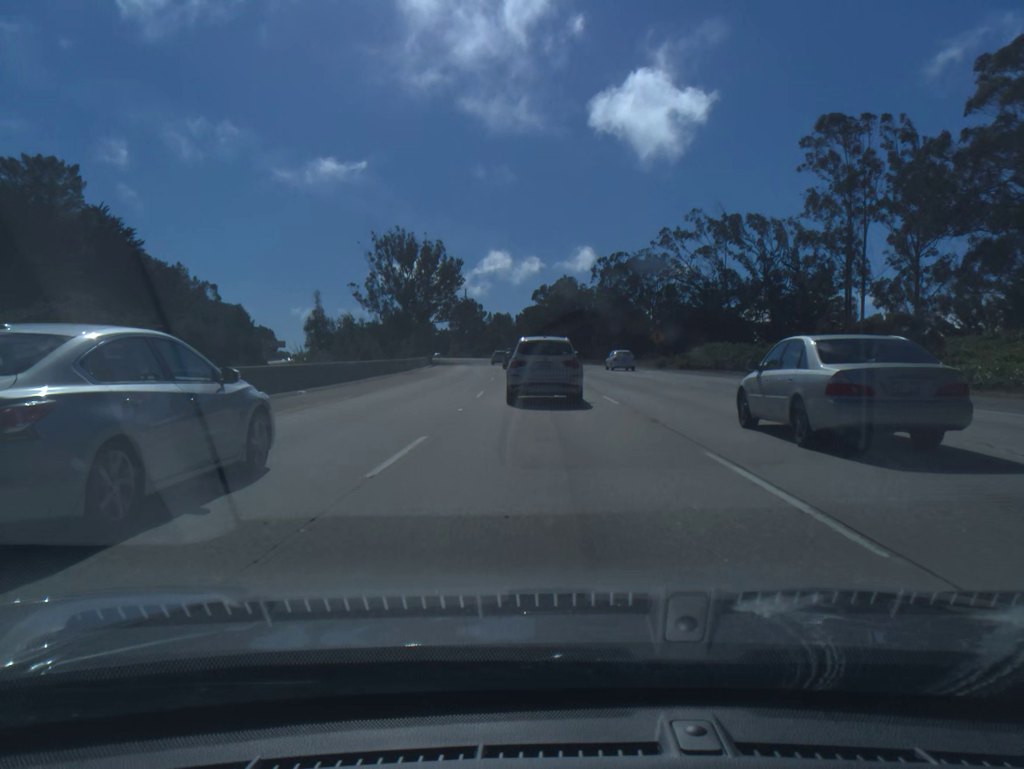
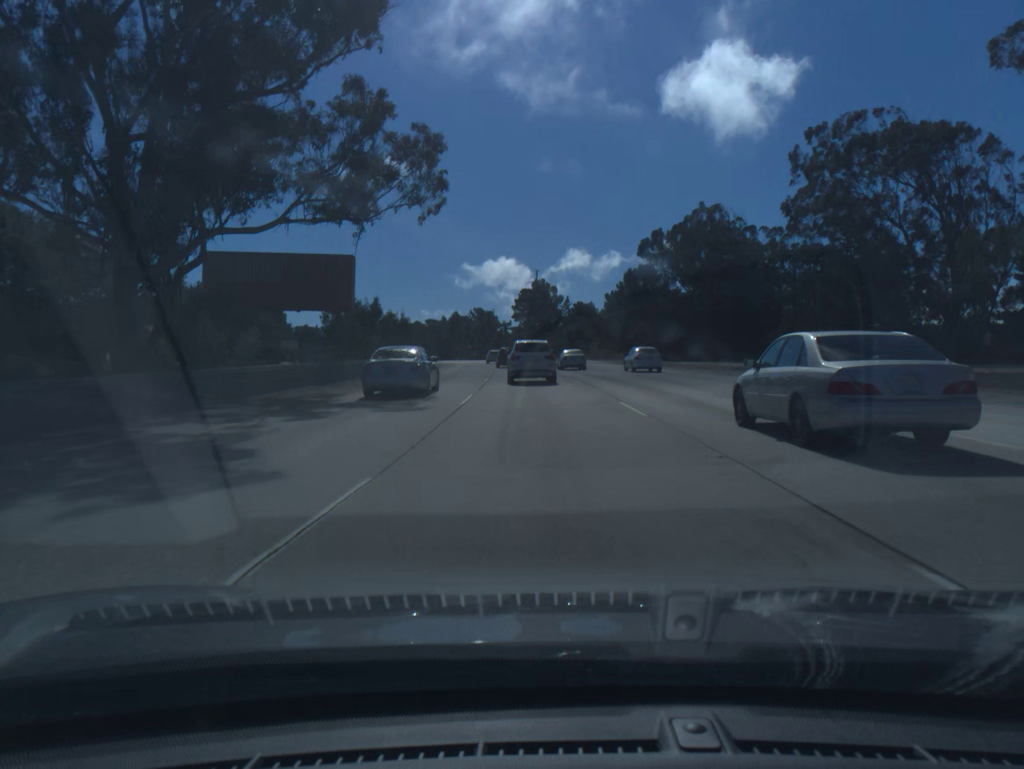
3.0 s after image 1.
(-4.6, +91.7) m; -6°
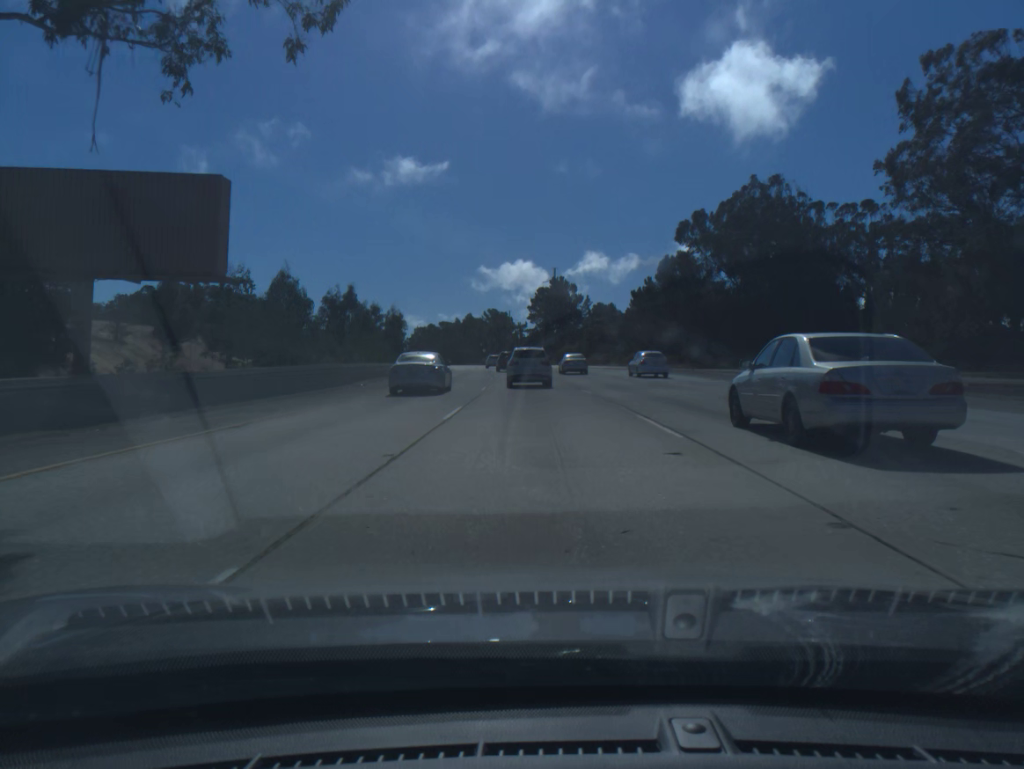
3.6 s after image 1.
(-0.2, +17.9) m; -1°
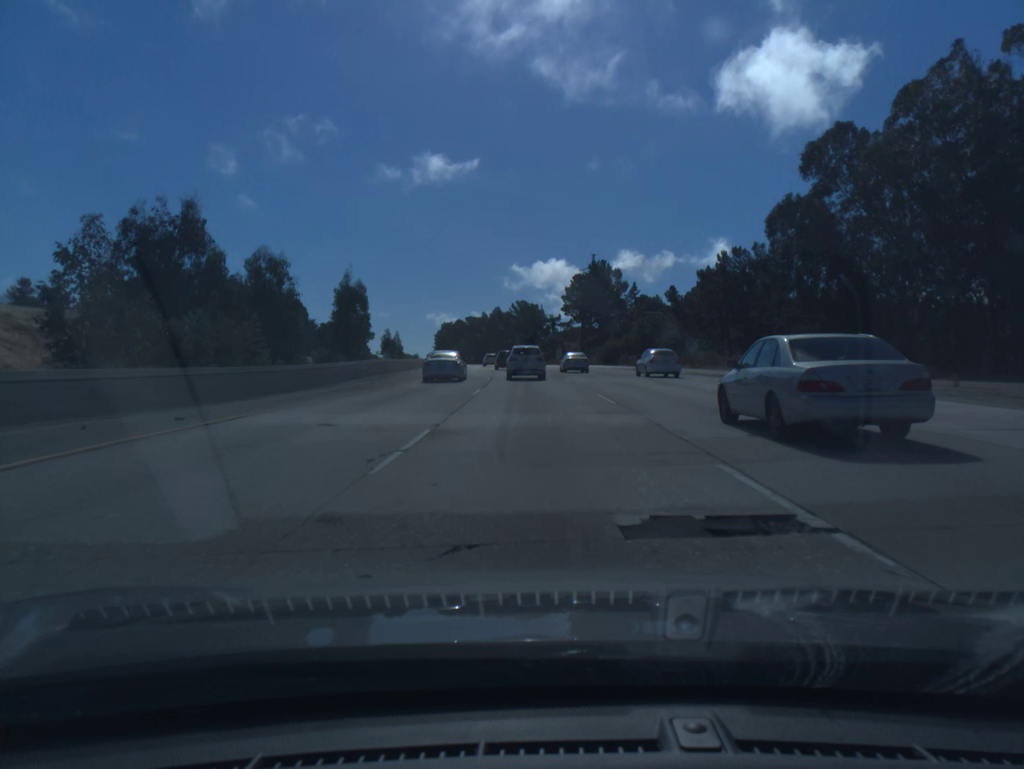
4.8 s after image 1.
(-0.8, +35.8) m; -3°
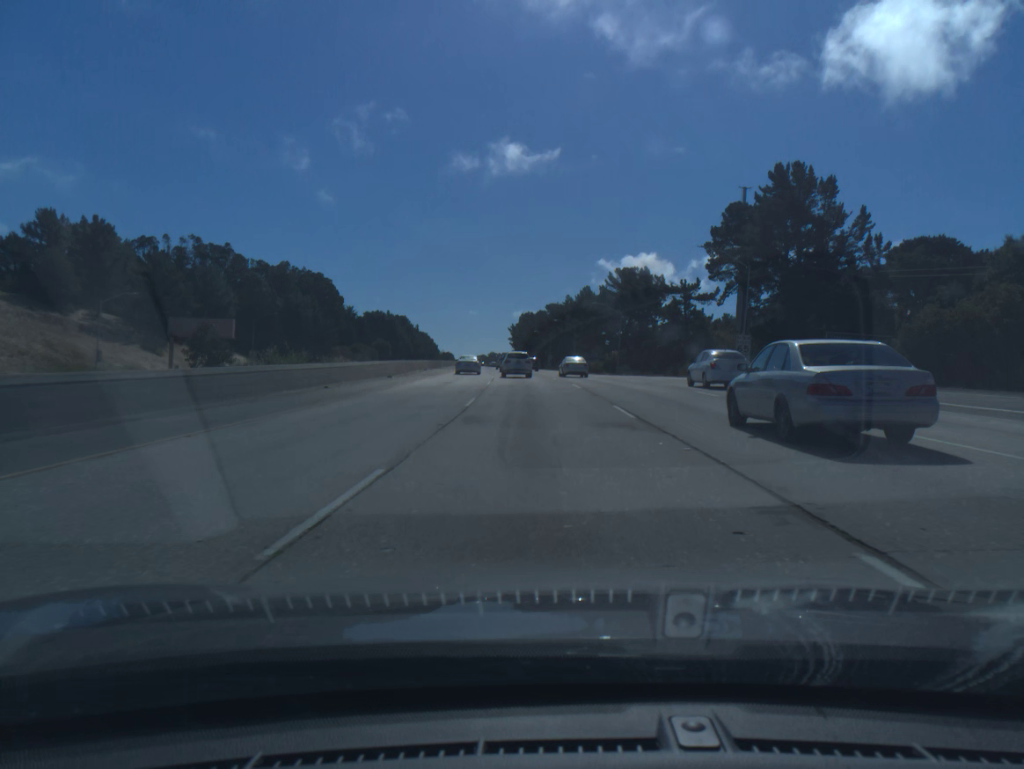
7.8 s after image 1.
(-4.9, +90.6) m; -6°
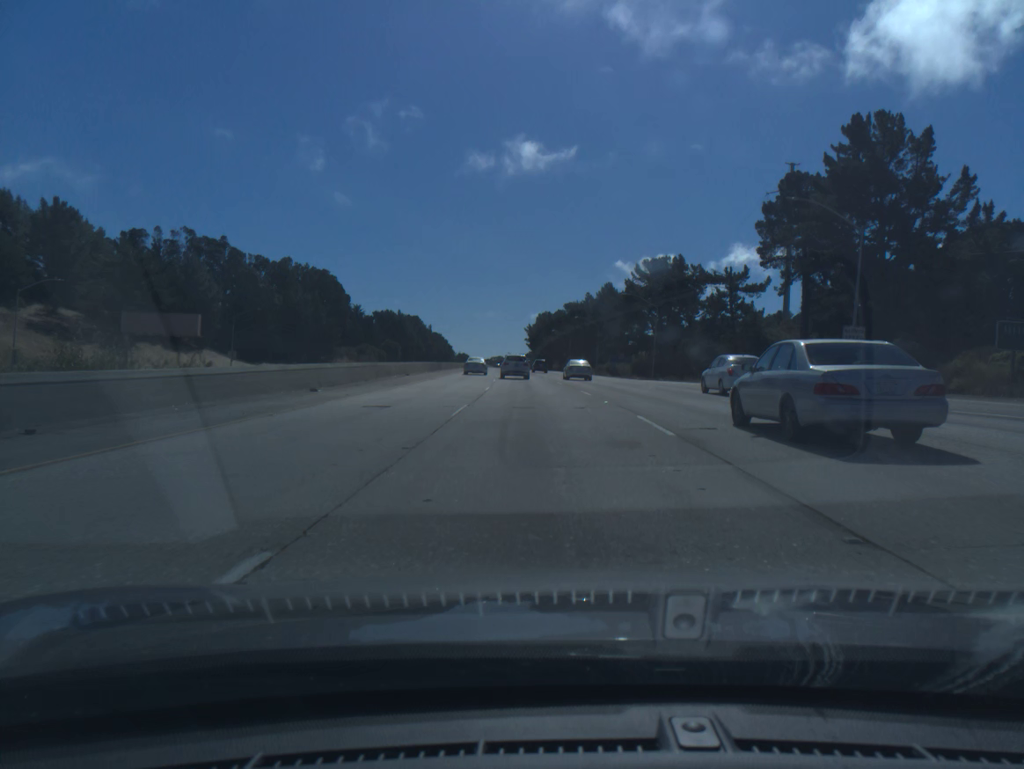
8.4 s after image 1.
(-0.2, +18.4) m; -1°
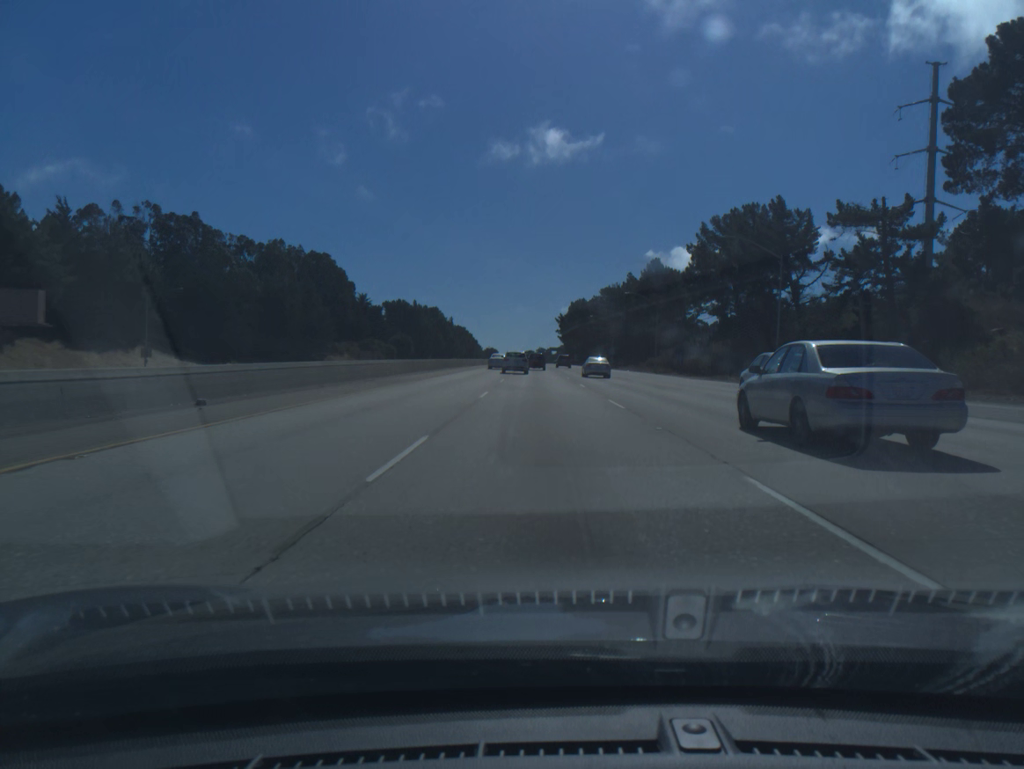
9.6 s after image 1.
(-0.7, +37.1) m; -2°
